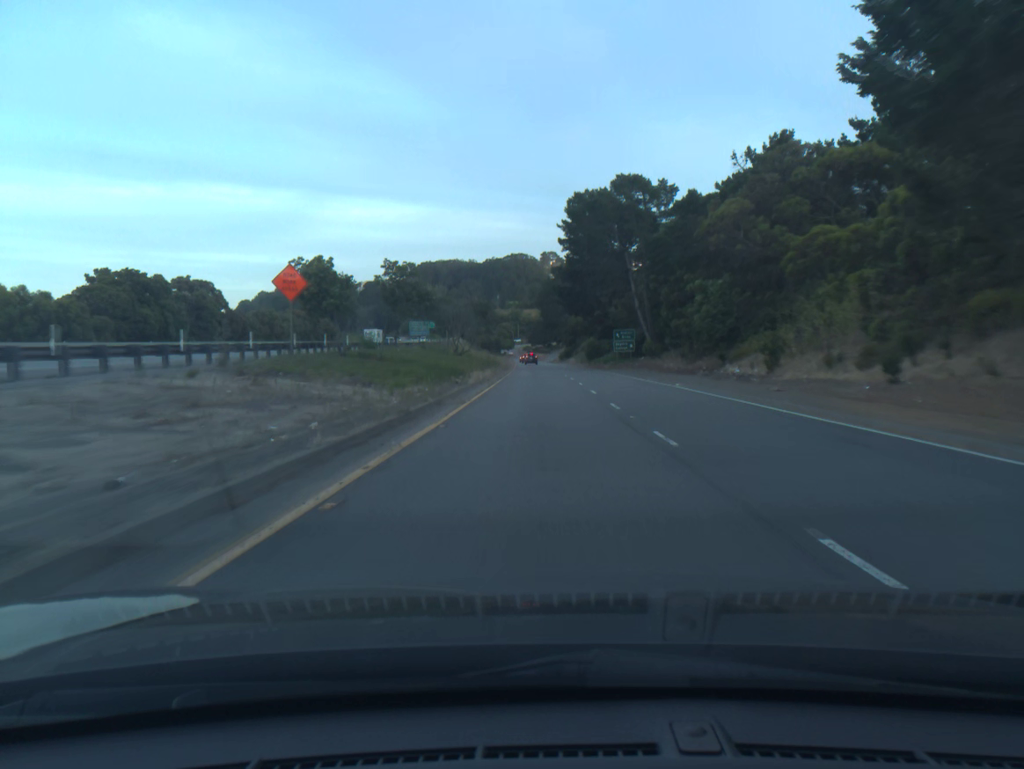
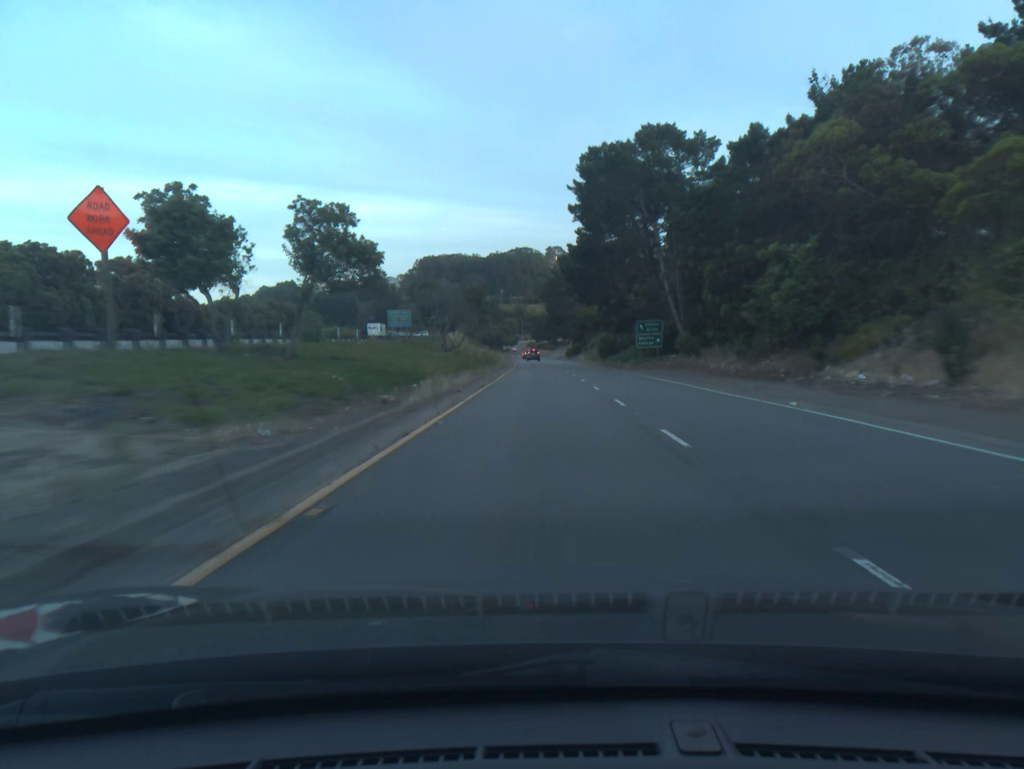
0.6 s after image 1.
(0.0, +15.4) m; 0°
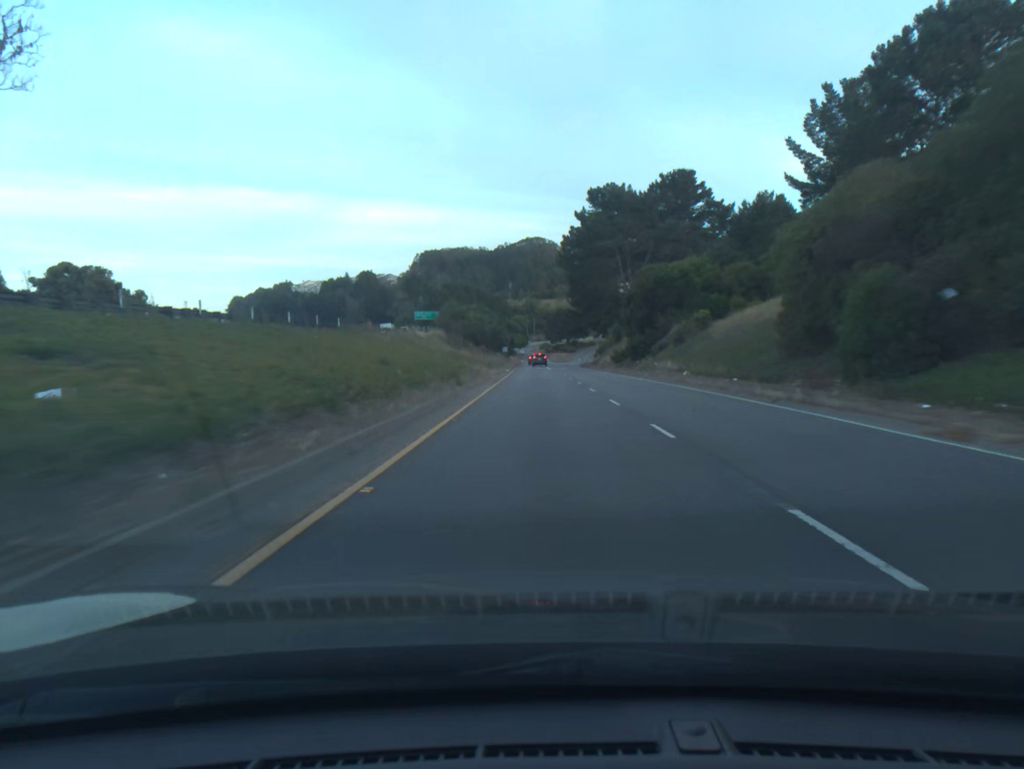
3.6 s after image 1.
(-0.9, +72.5) m; -1°
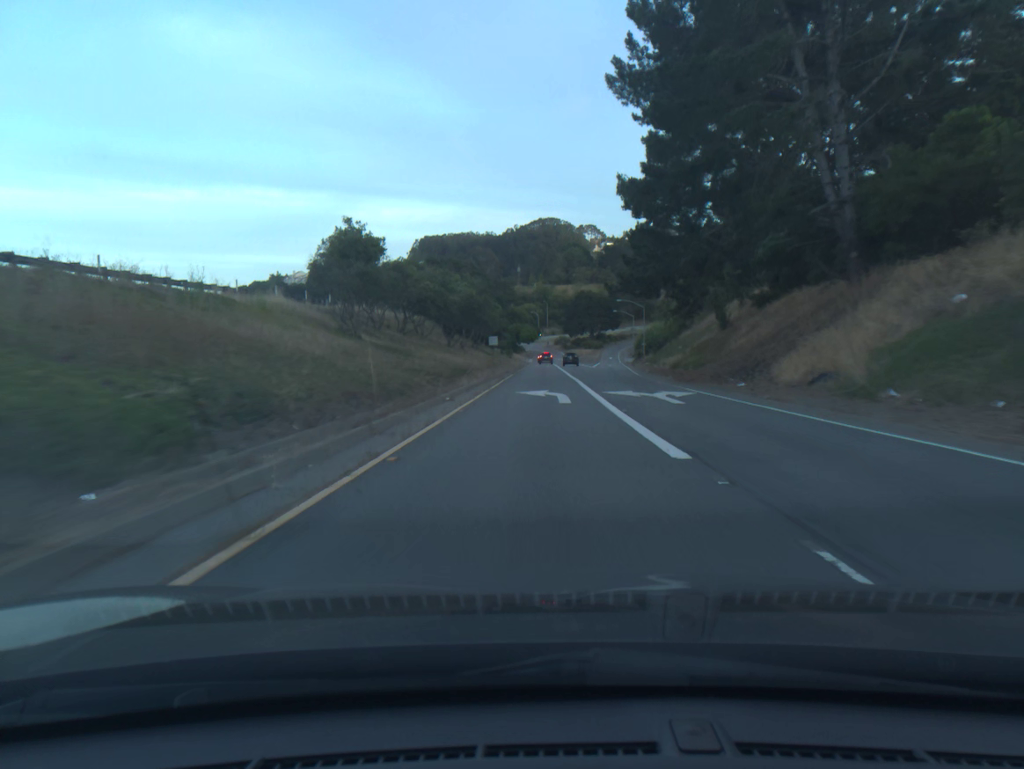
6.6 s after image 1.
(-0.6, +66.9) m; -1°
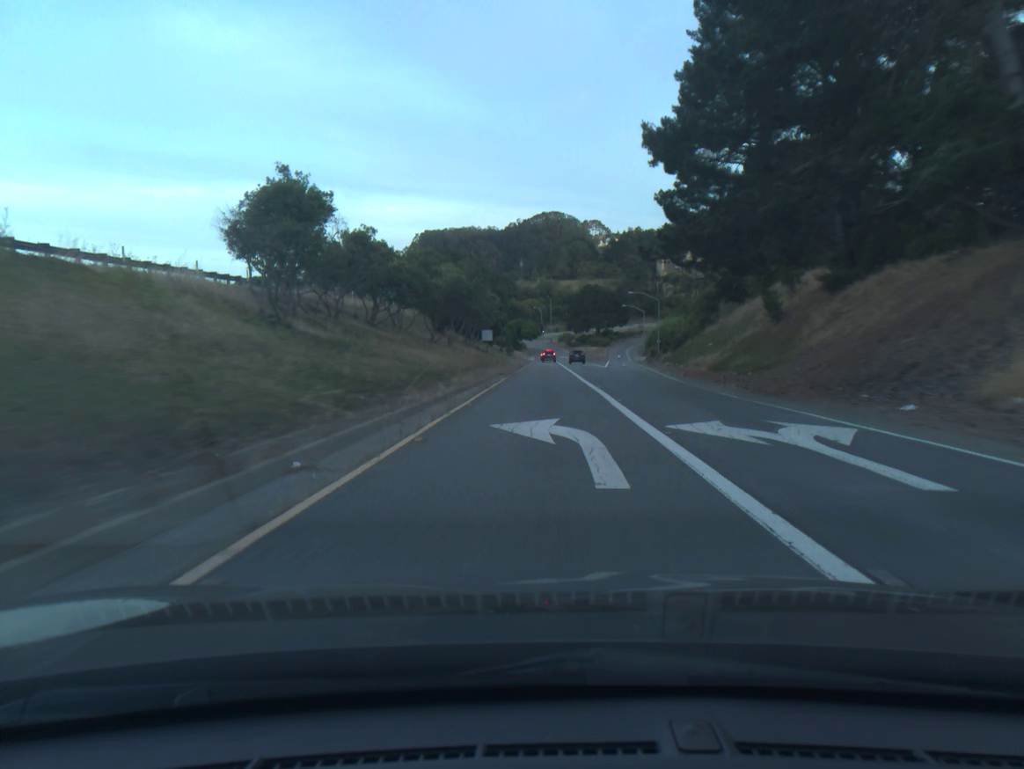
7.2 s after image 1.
(0.0, +13.0) m; 0°
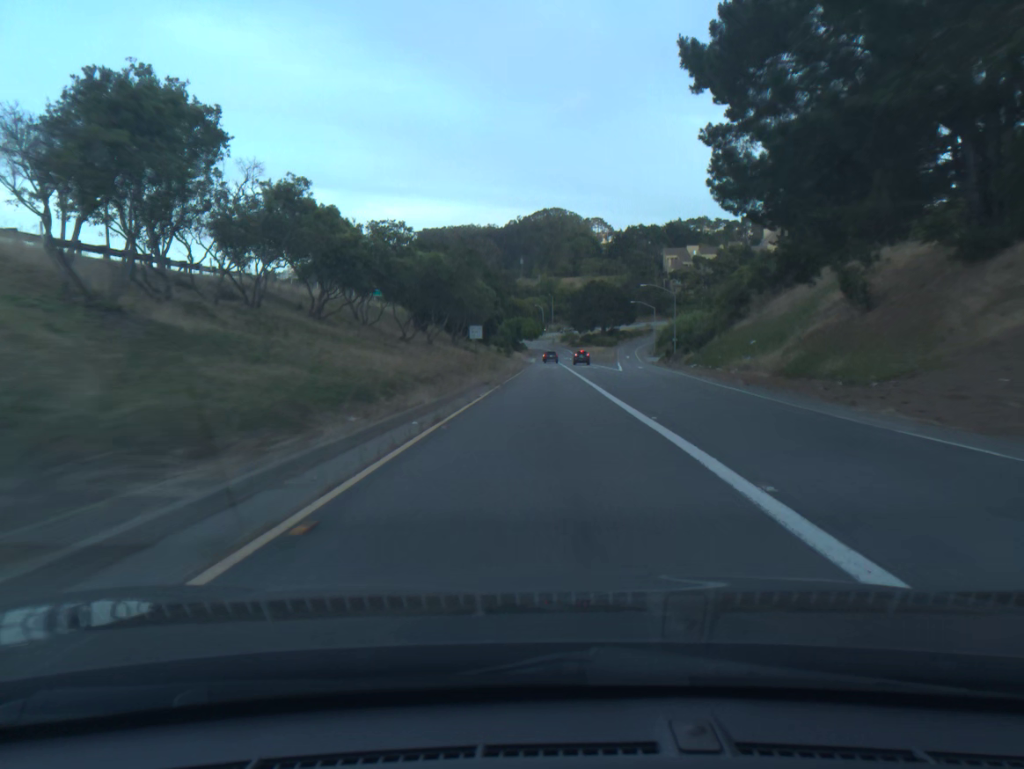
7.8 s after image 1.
(0.0, +12.8) m; 0°
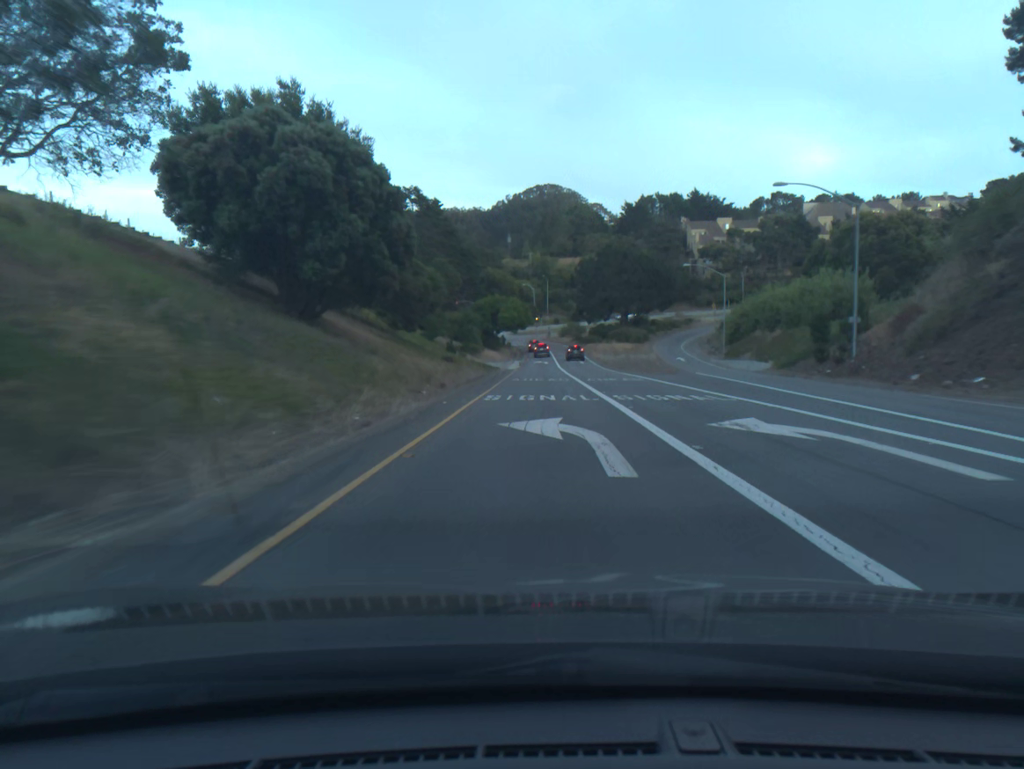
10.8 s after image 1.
(+0.4, +62.5) m; +1°
